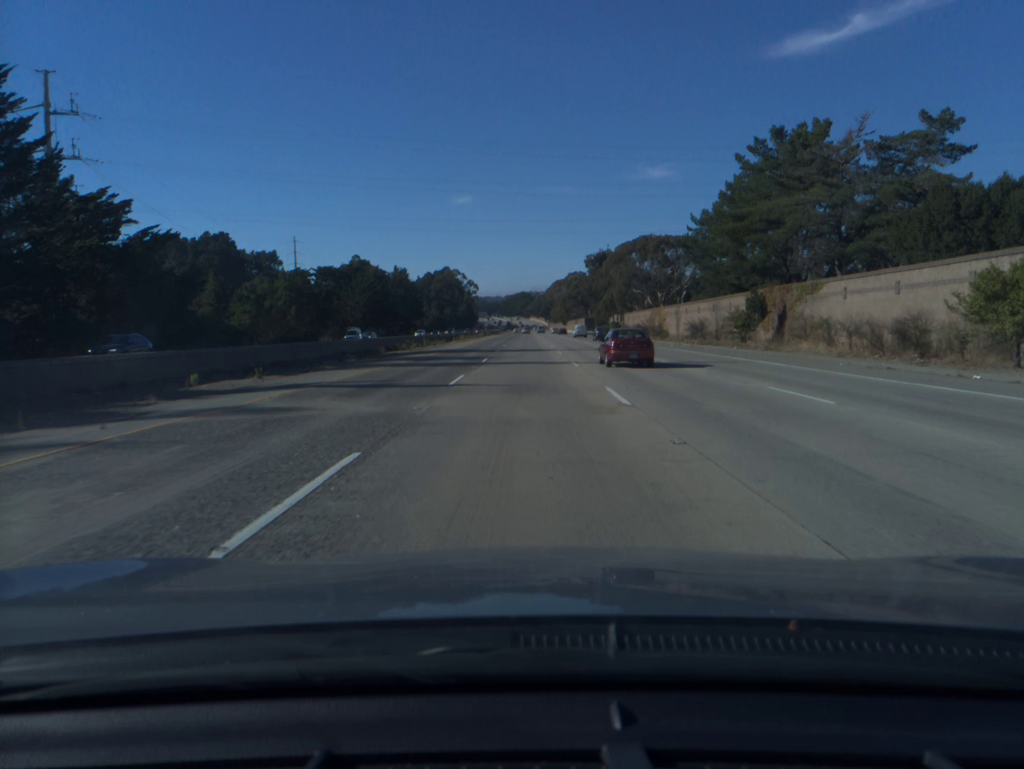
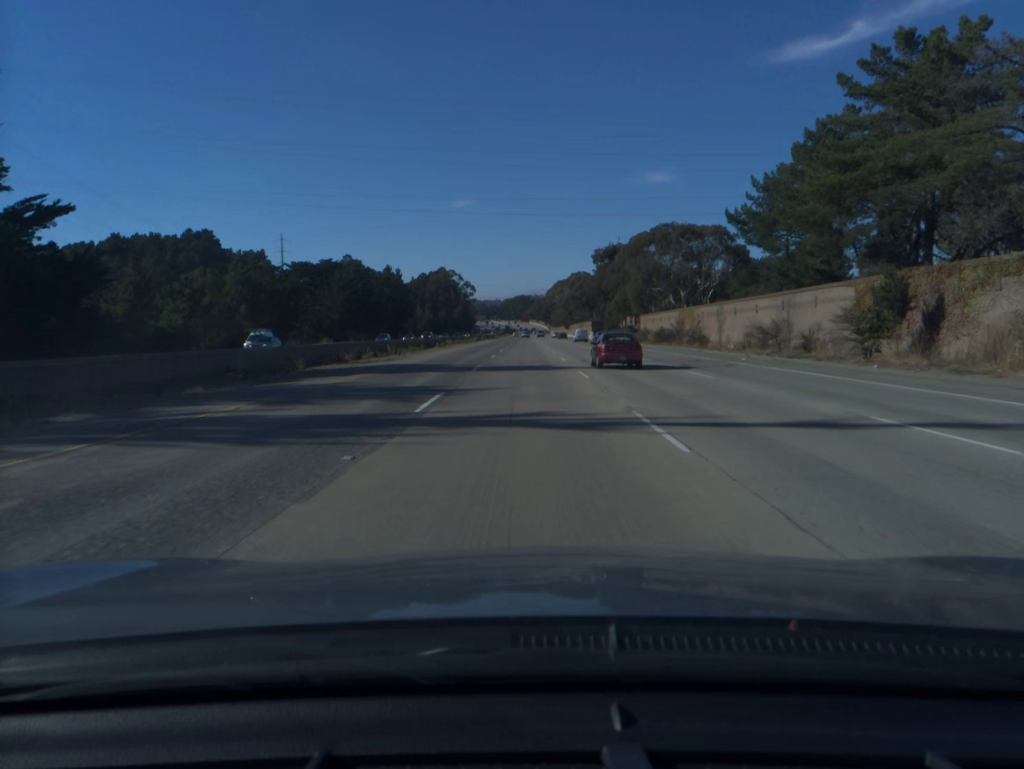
(0.0, +19.9) m; 0°
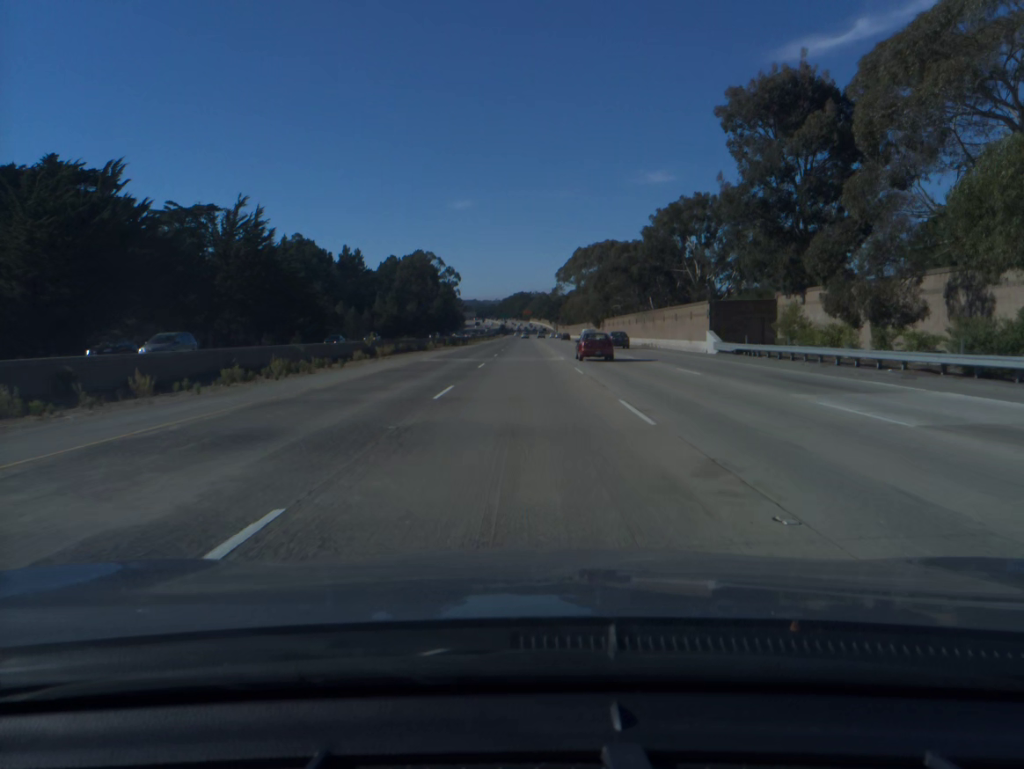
(-0.1, +100.0) m; 0°
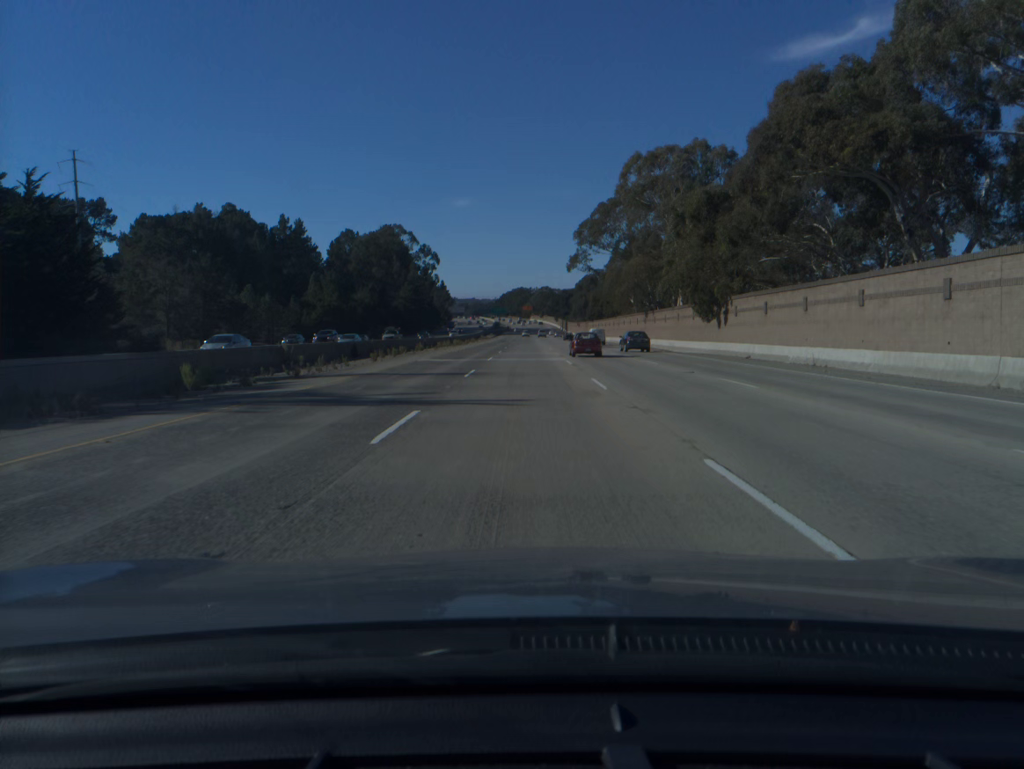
(0.0, +79.8) m; 0°
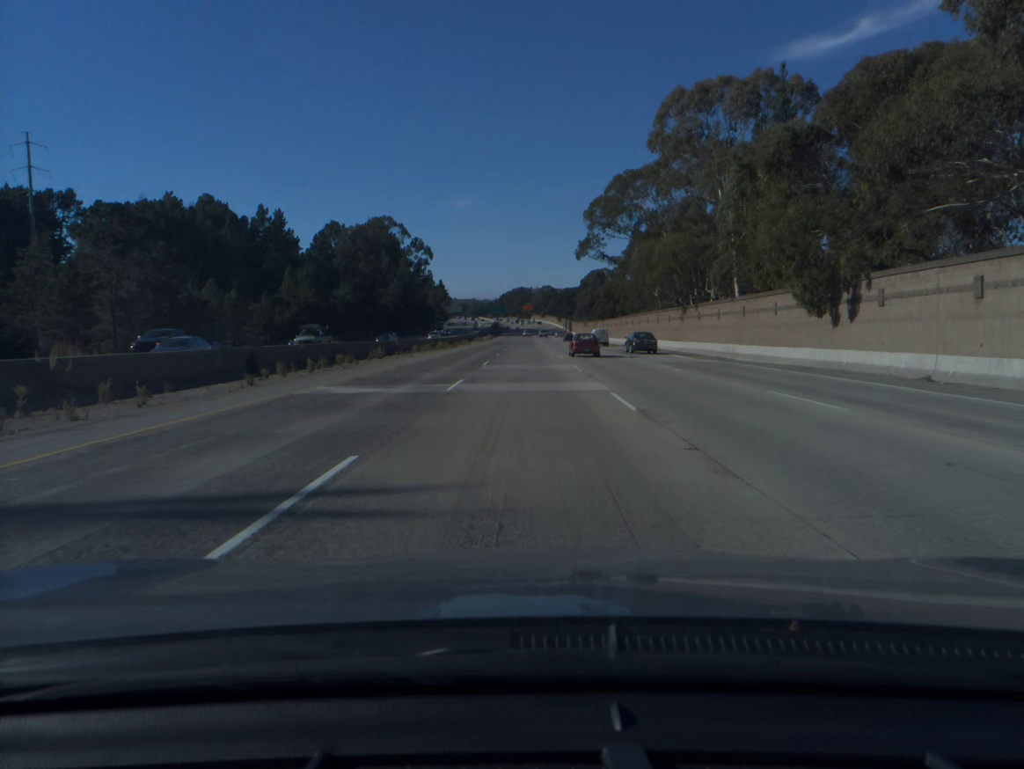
(0.0, +19.9) m; 0°
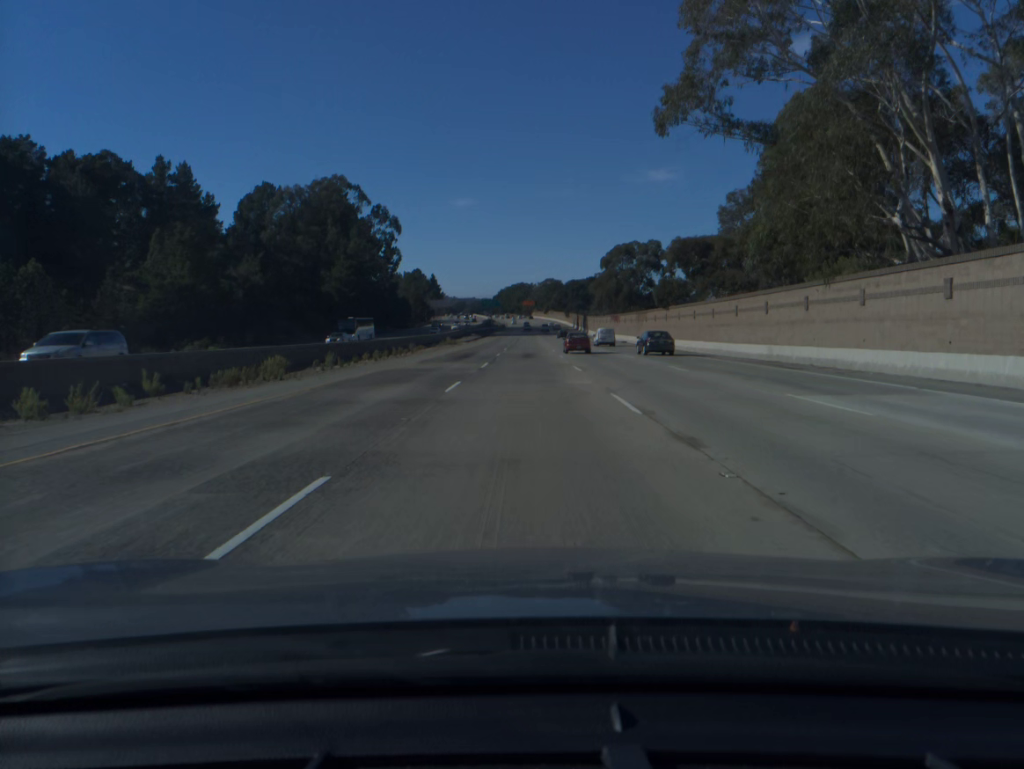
(0.0, +59.4) m; 0°
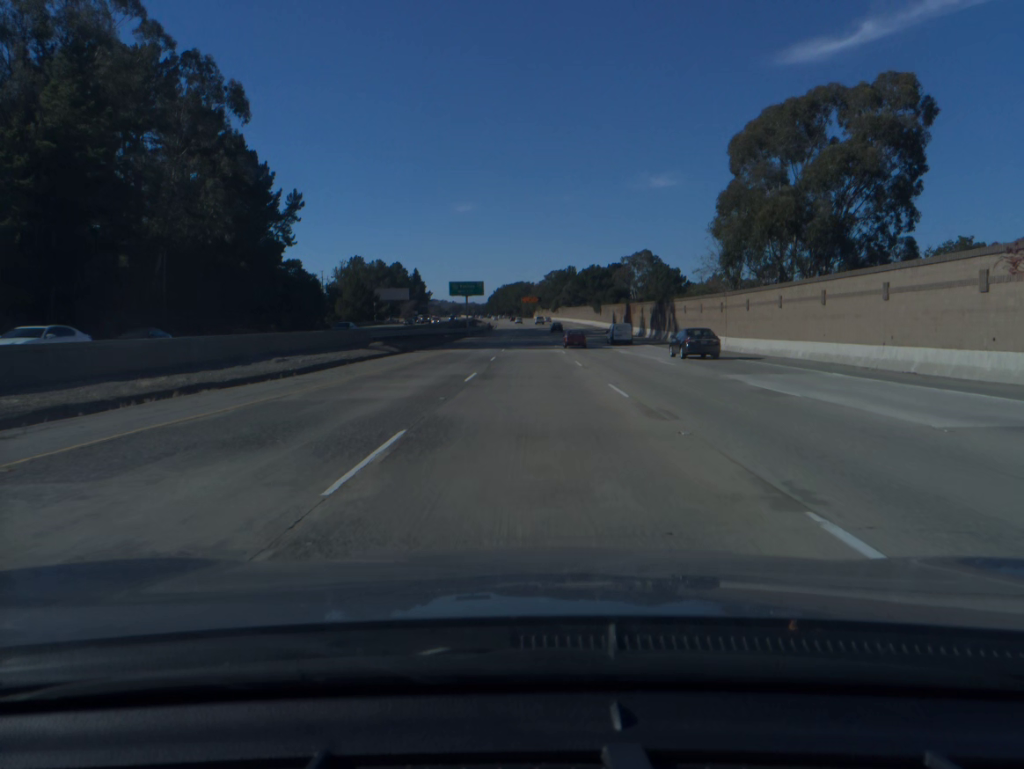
(-0.1, +98.9) m; 0°
